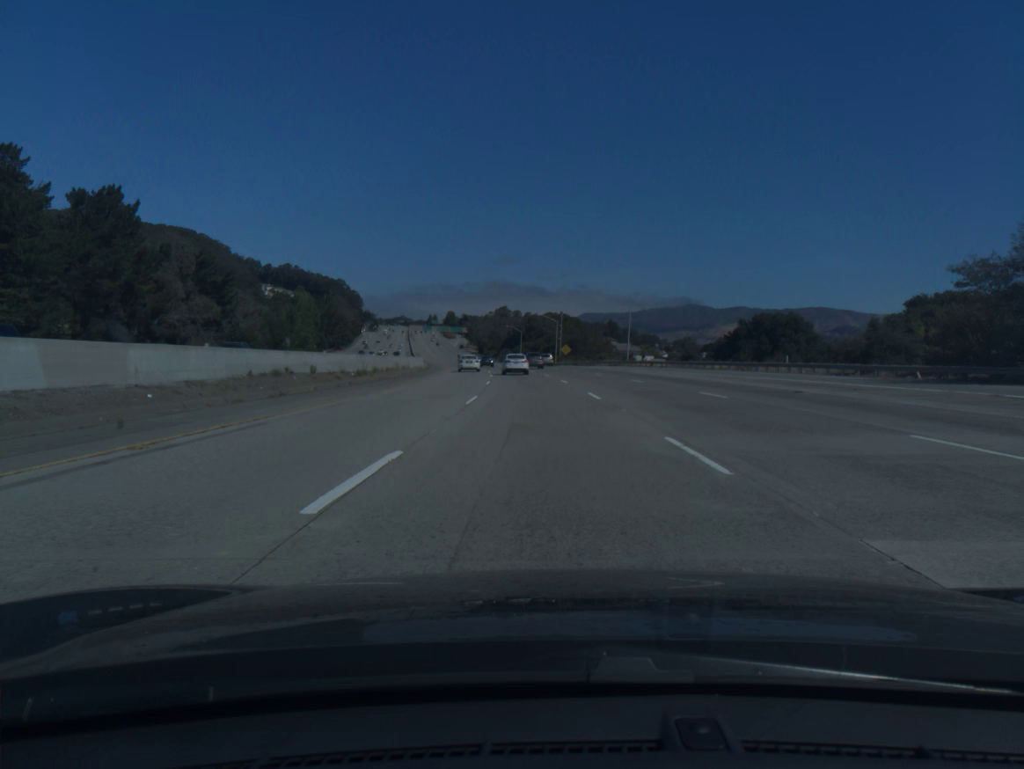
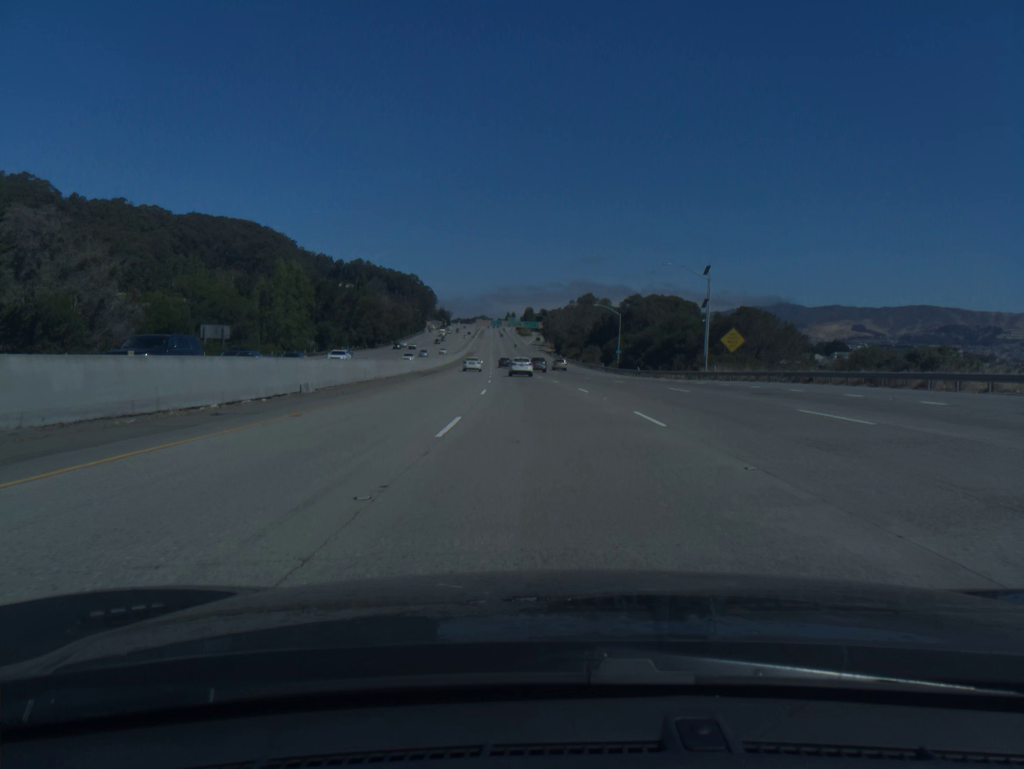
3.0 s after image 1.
(-4.9, +81.6) m; -6°
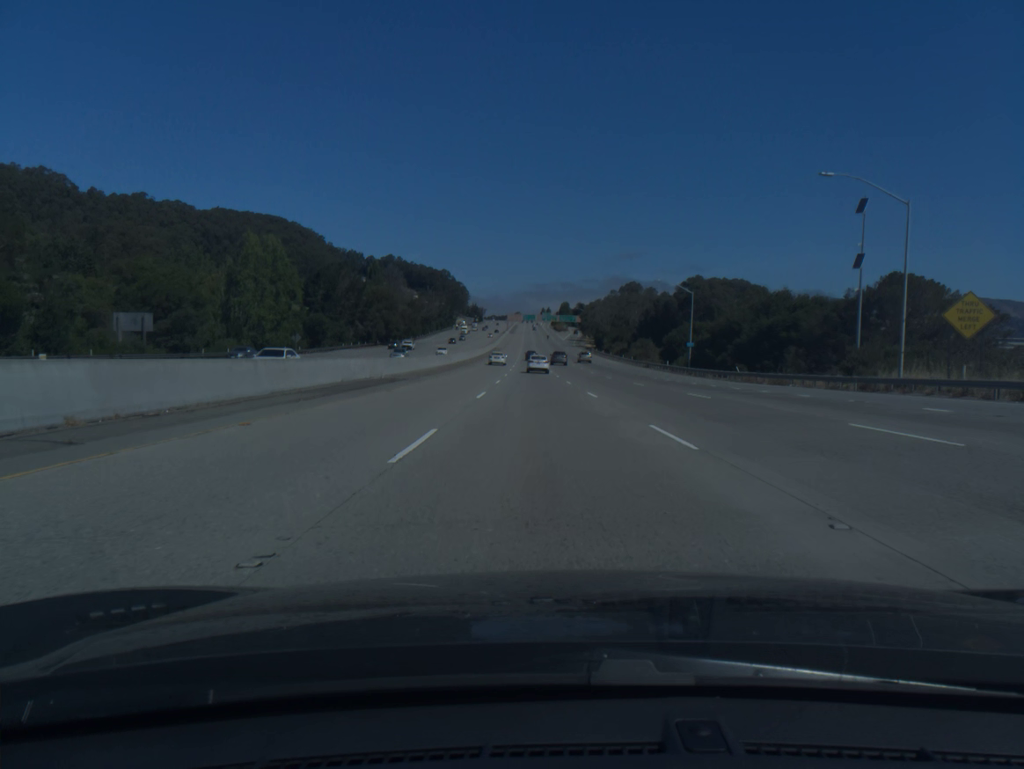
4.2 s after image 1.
(-0.7, +32.2) m; -3°
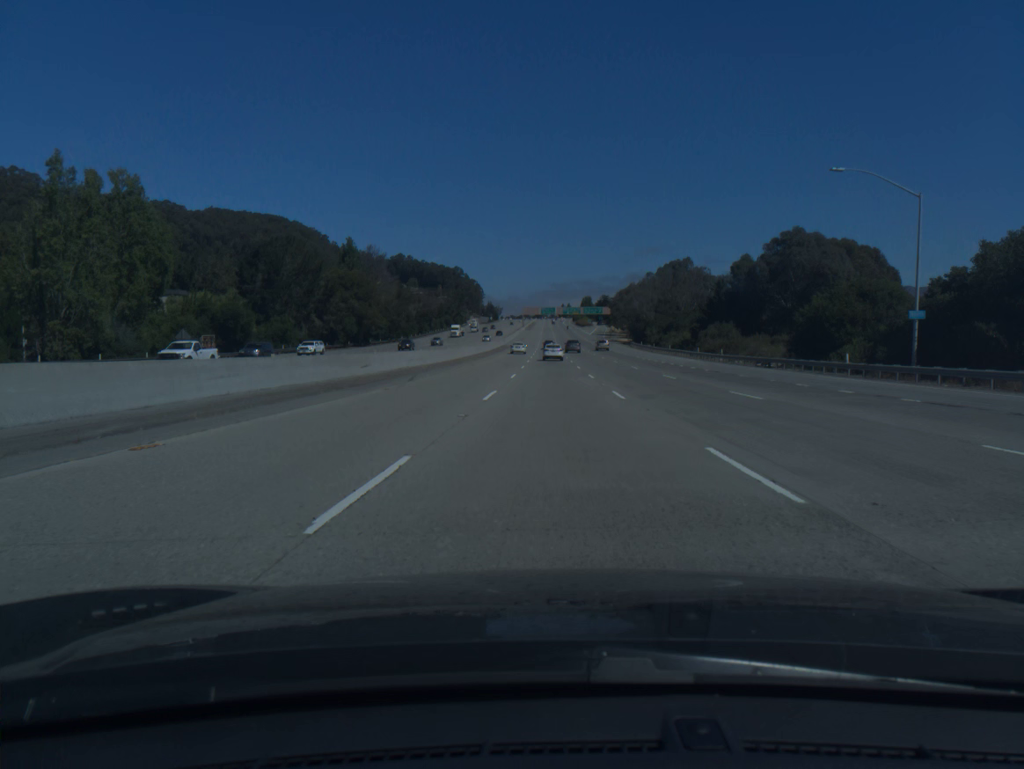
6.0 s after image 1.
(-0.9, +47.8) m; -1°
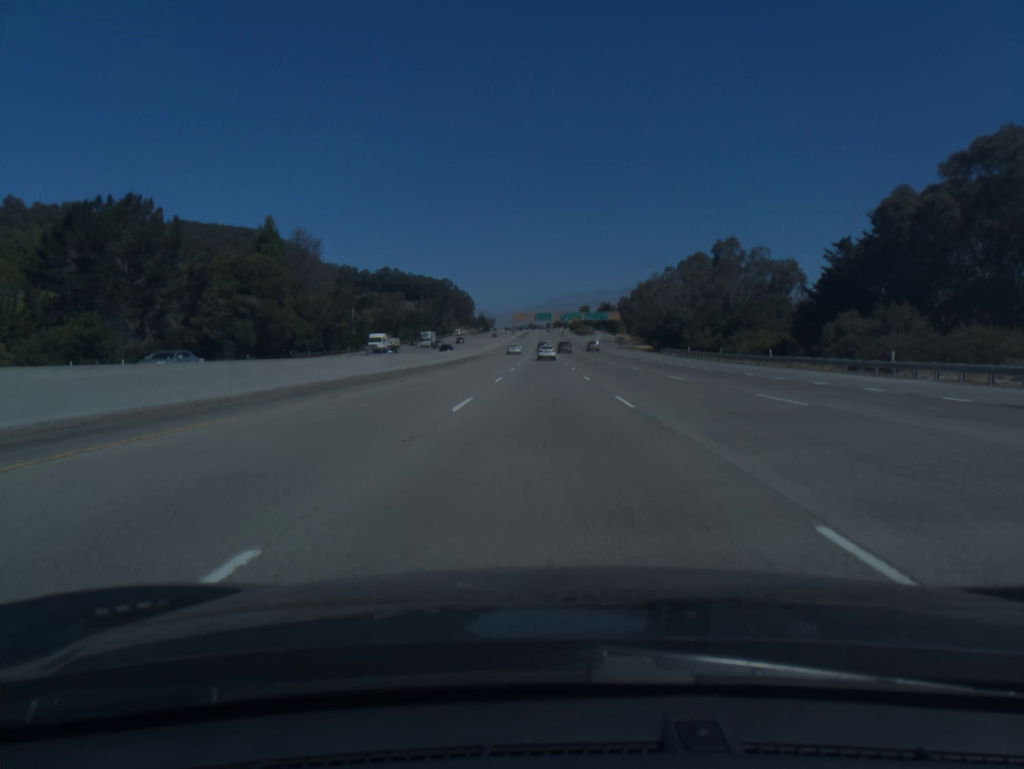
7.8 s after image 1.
(+0.3, +48.3) m; 0°
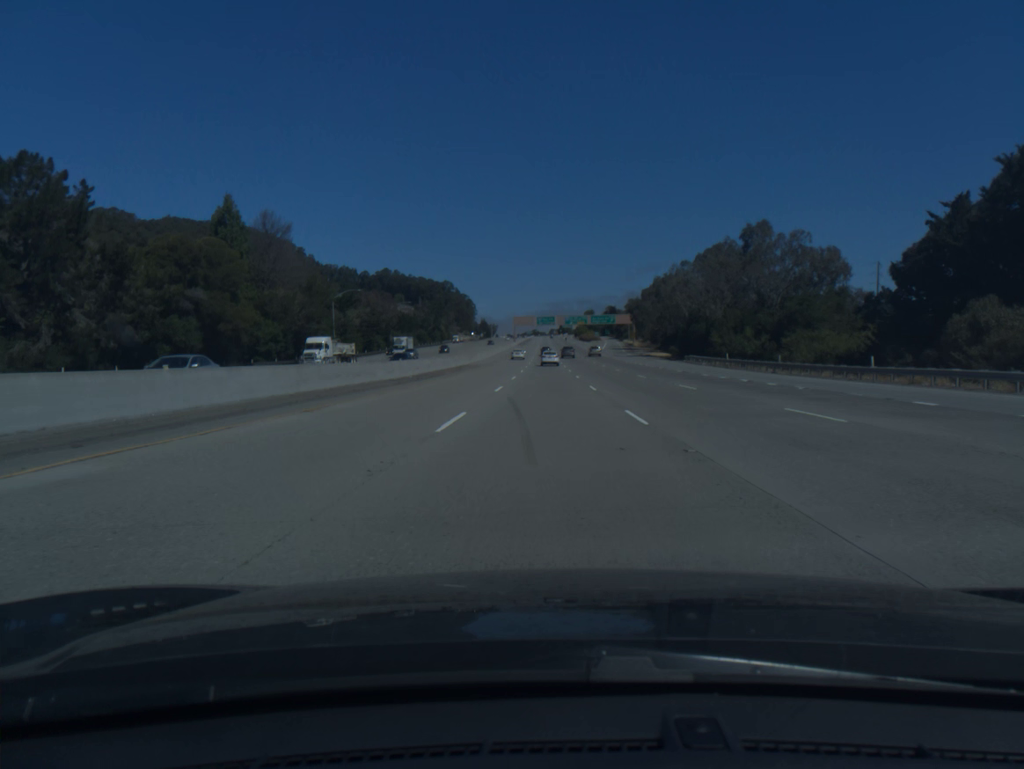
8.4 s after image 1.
(0.0, +16.5) m; 0°
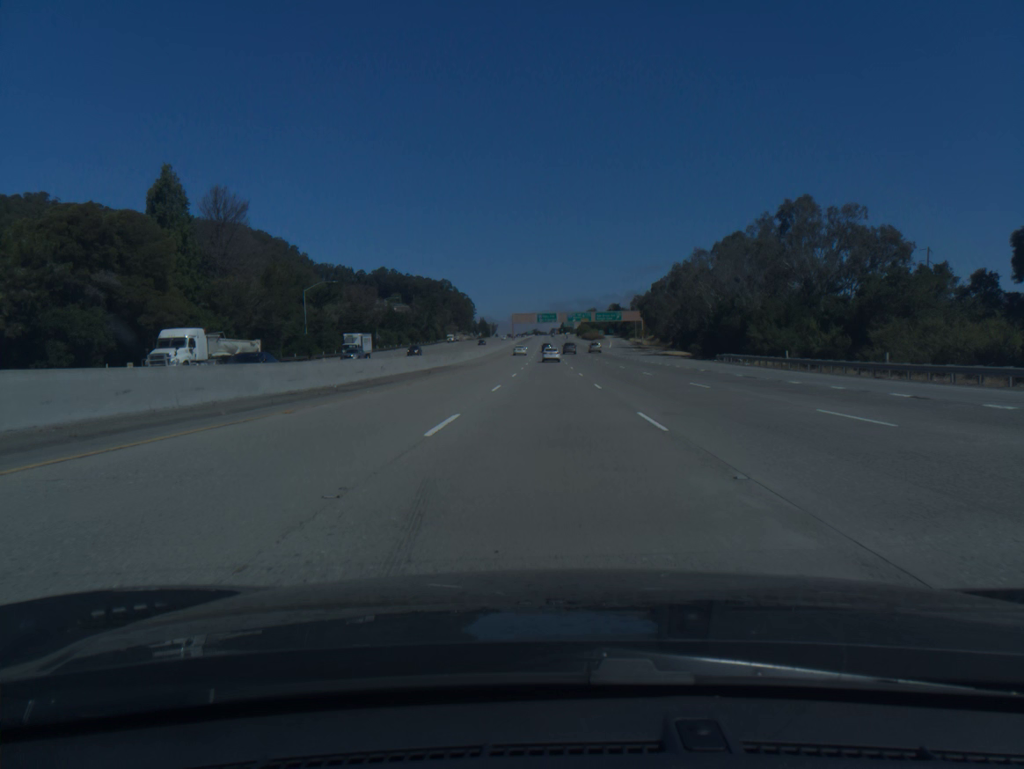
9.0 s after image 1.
(0.0, +16.6) m; 0°
